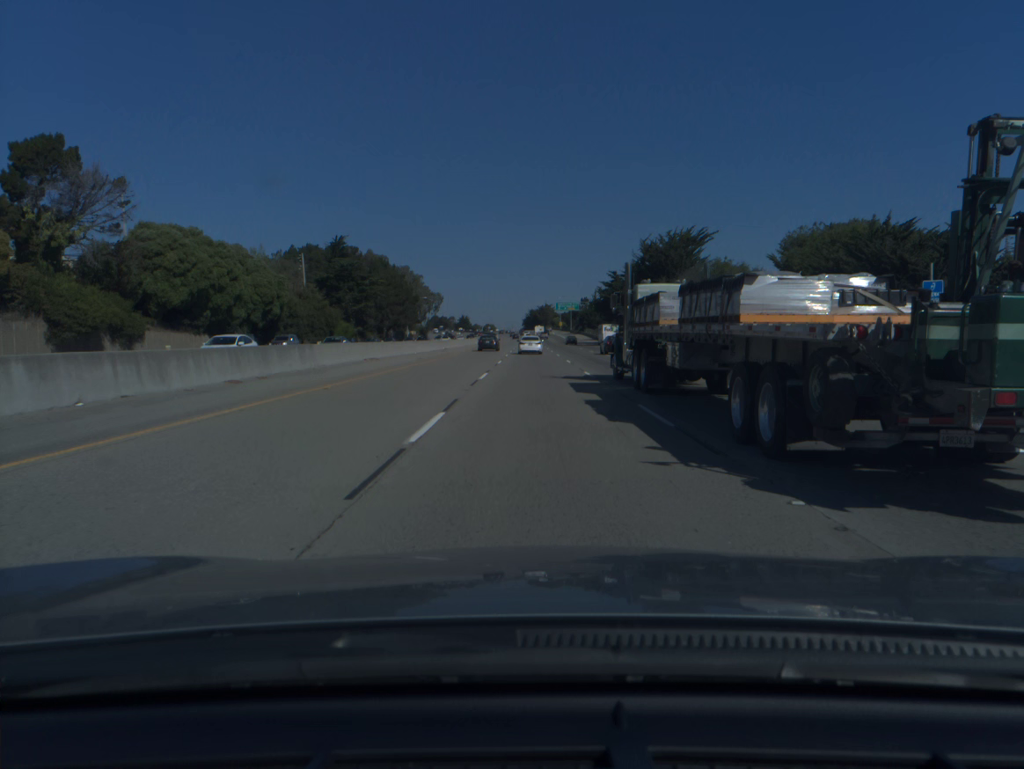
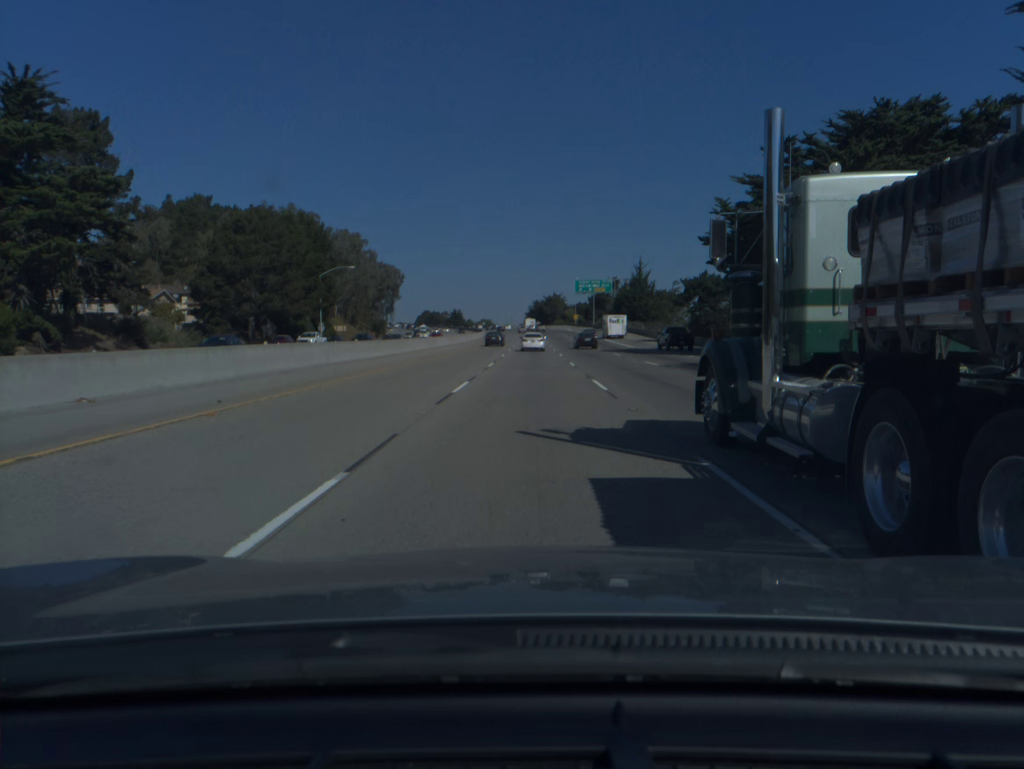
(+0.2, +94.2) m; 0°
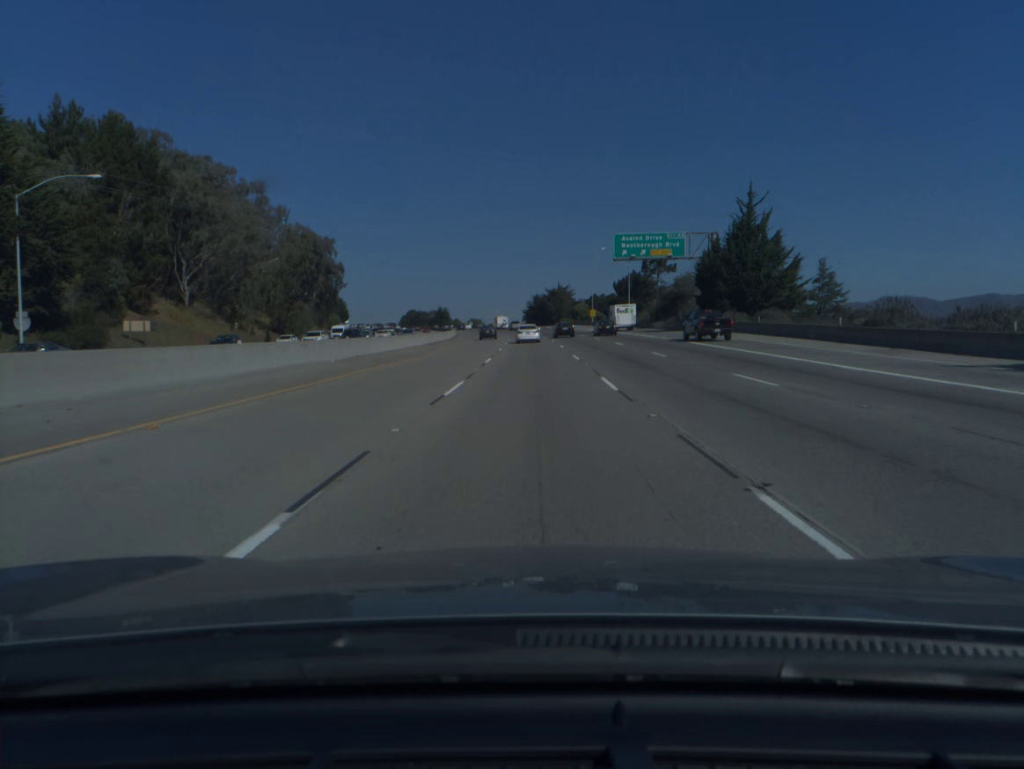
(+0.1, +75.0) m; 0°
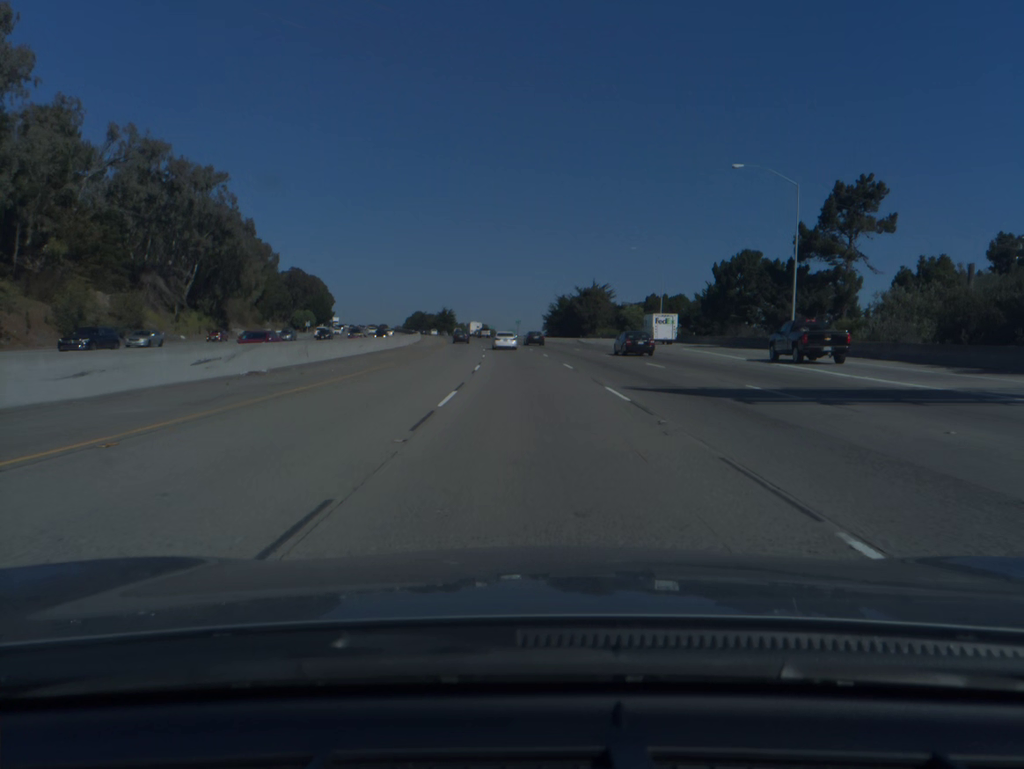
(-0.5, +74.4) m; -1°
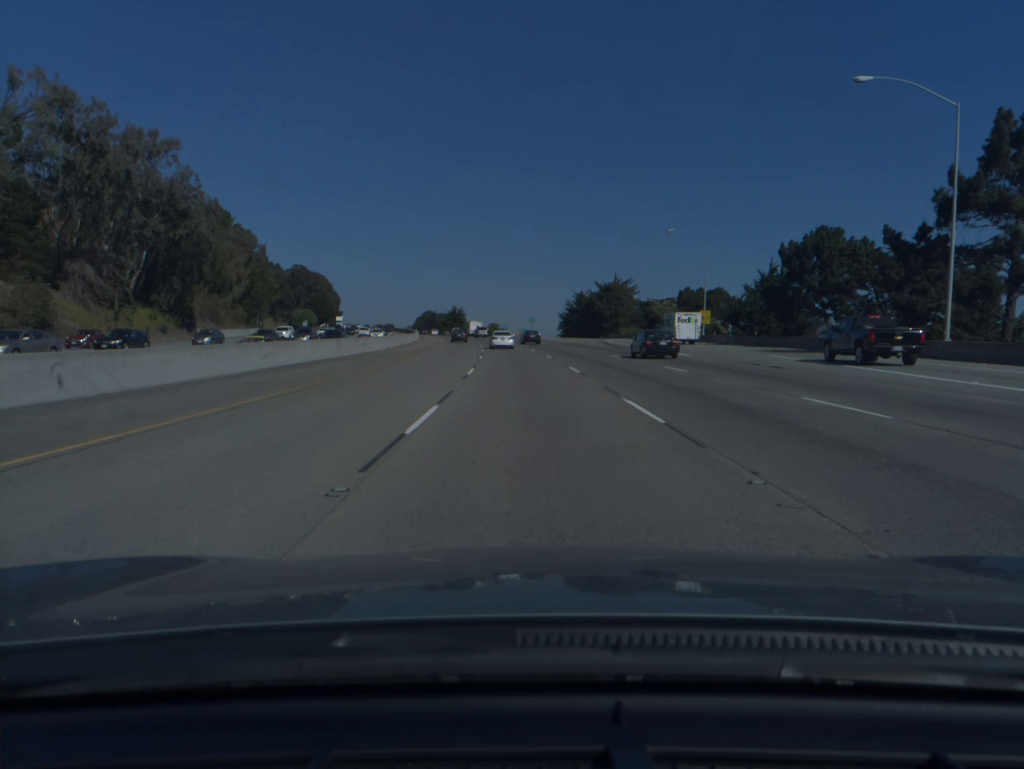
(-0.1, +18.6) m; -1°
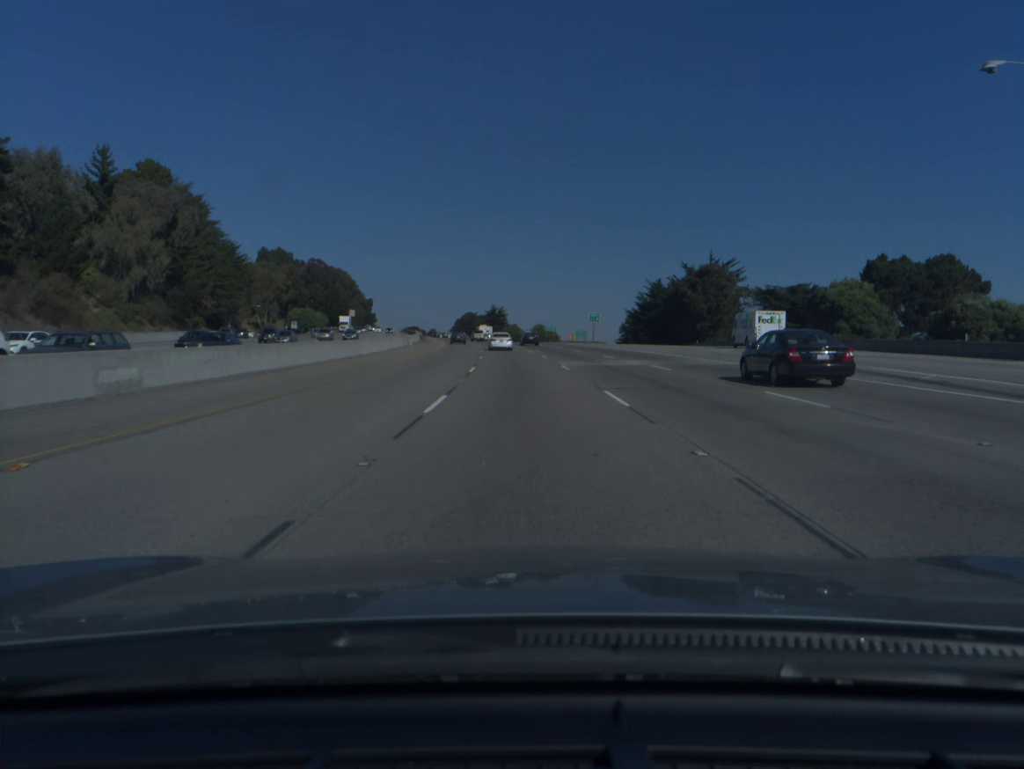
(-1.6, +55.7) m; -3°
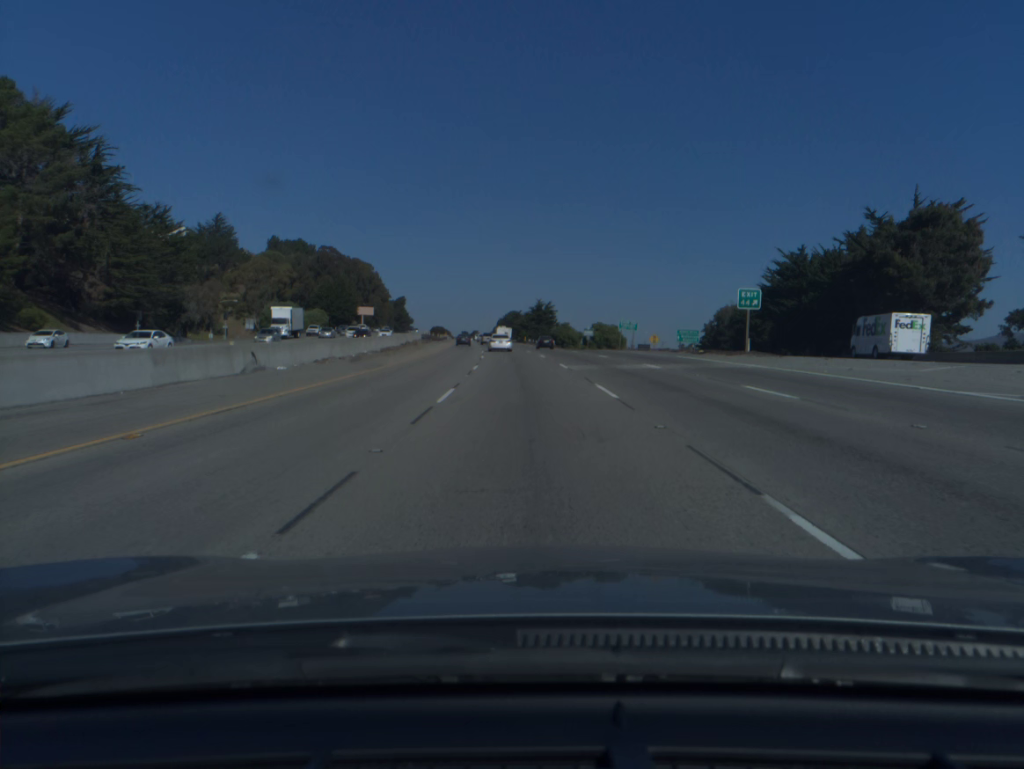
(-1.7, +56.1) m; -4°
